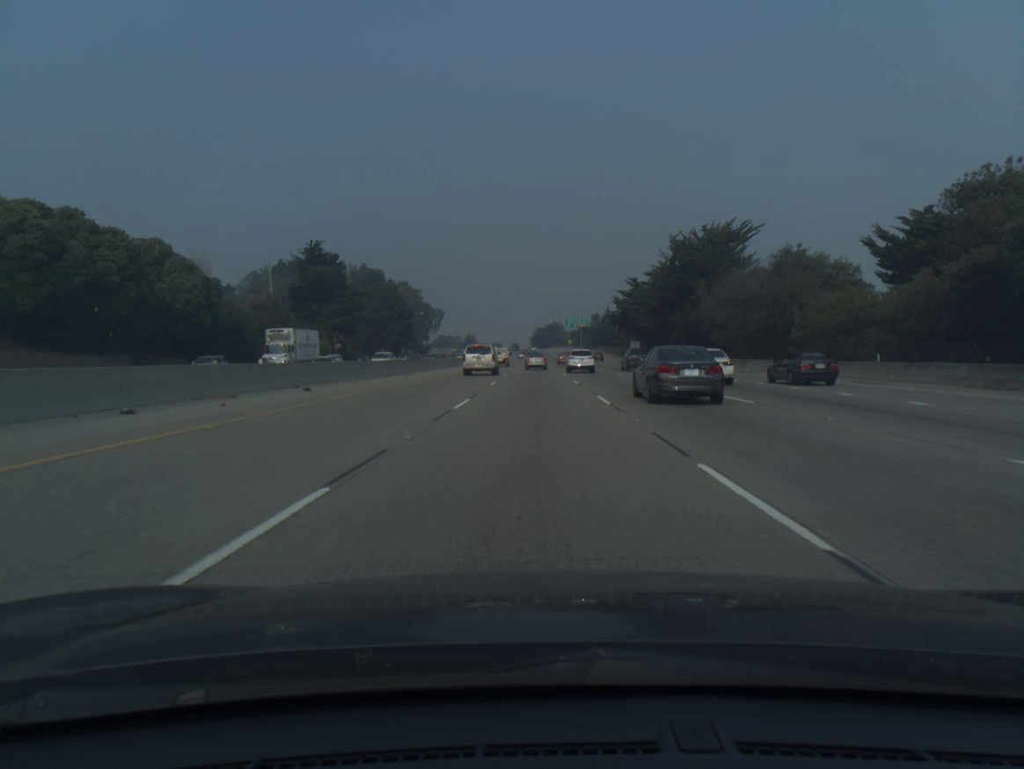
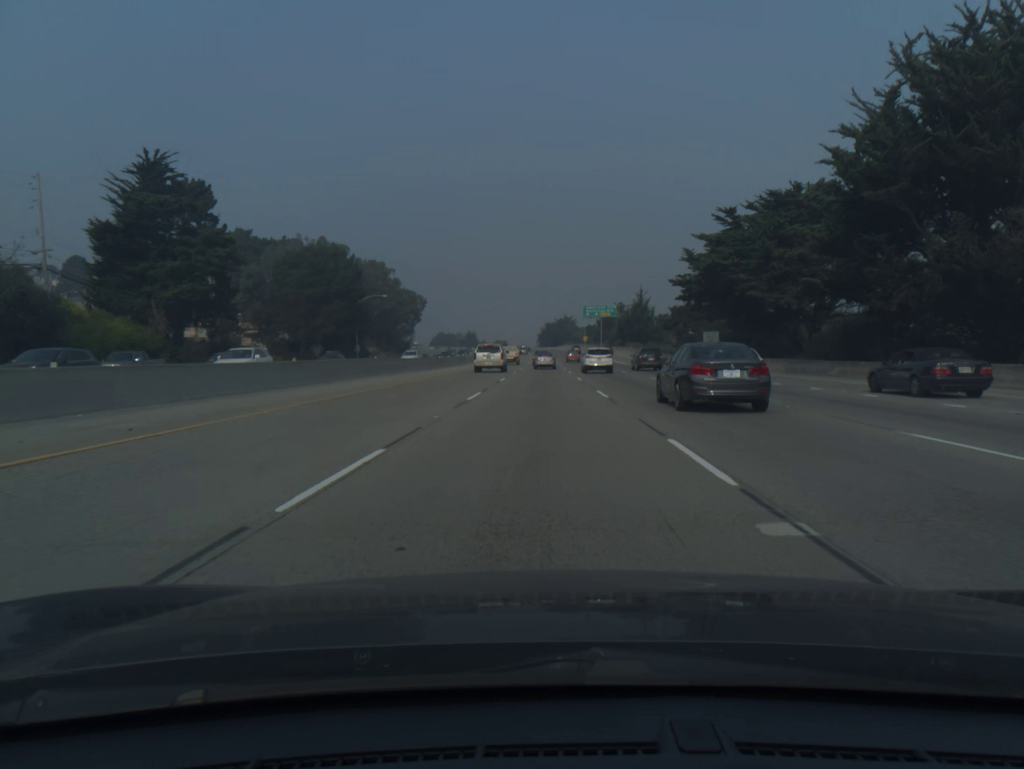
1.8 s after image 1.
(-0.3, +55.9) m; -1°
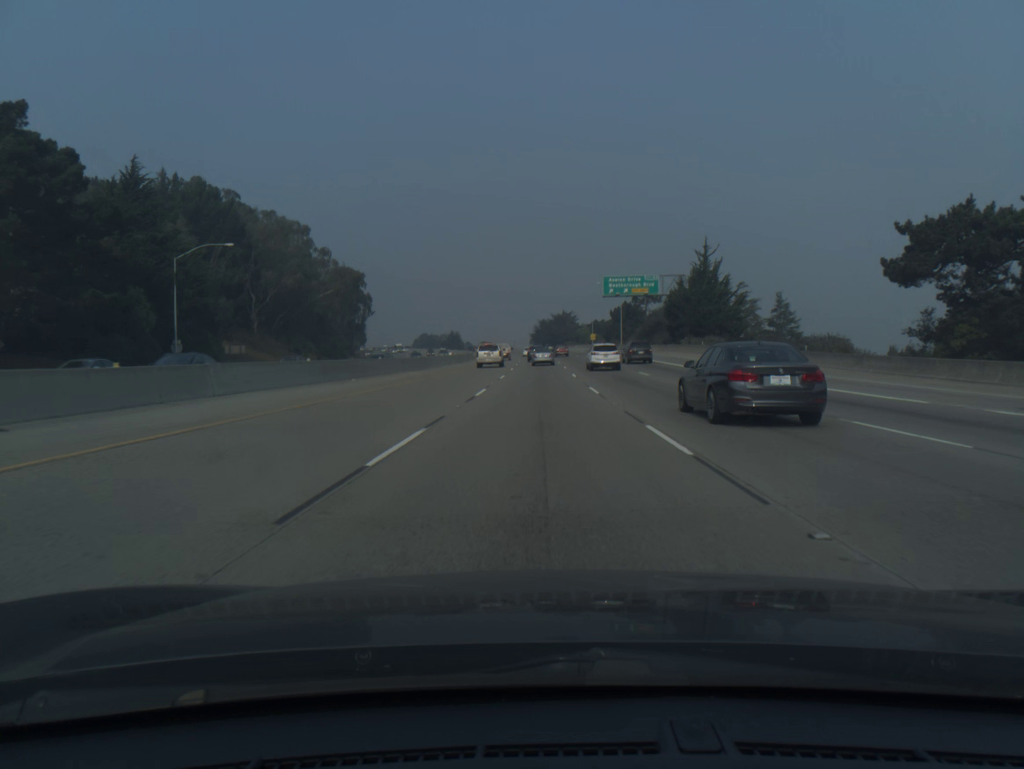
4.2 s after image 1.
(+0.1, +70.7) m; 0°
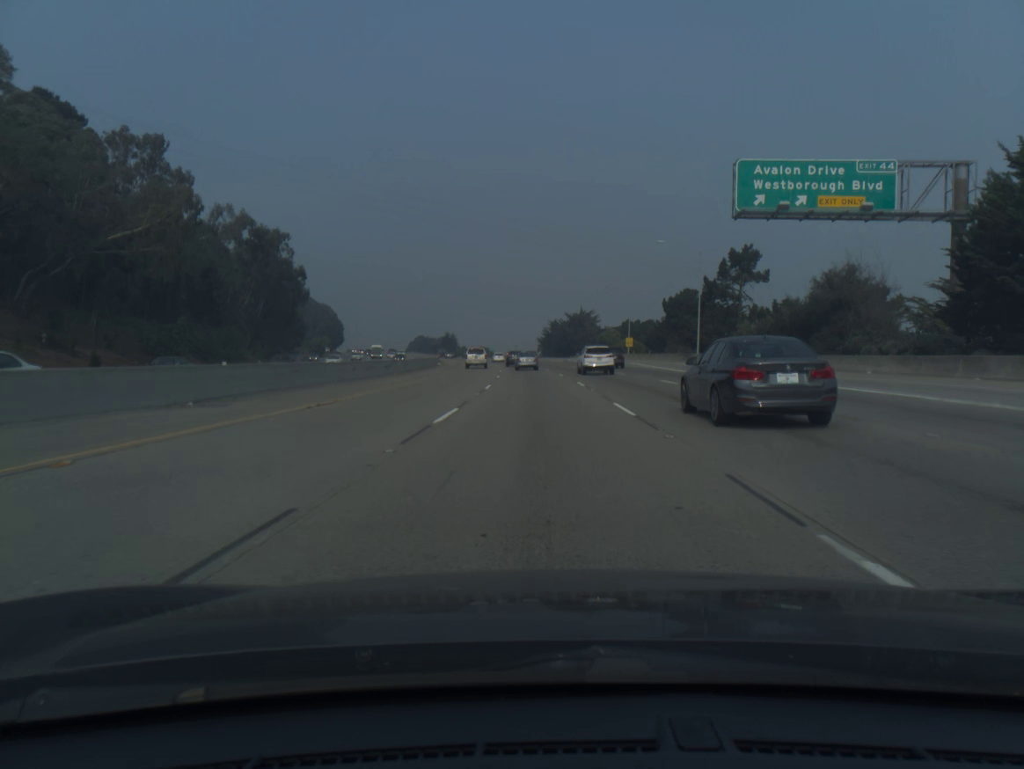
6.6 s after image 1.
(-0.2, +67.1) m; -1°
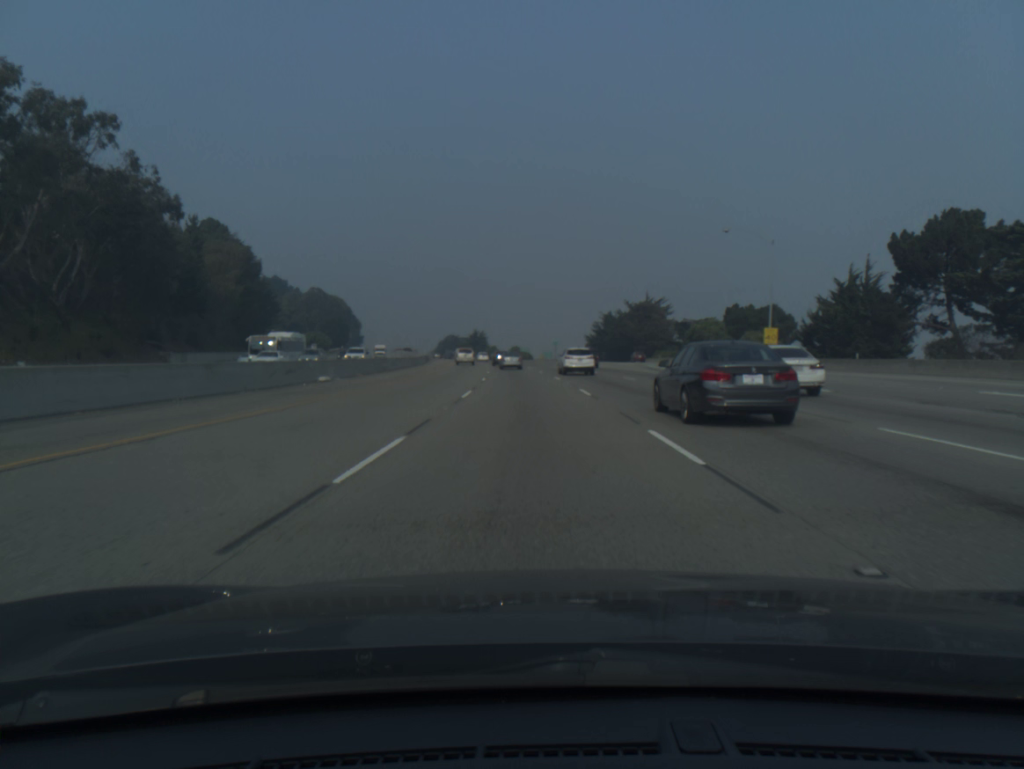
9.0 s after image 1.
(-1.4, +65.3) m; -3°
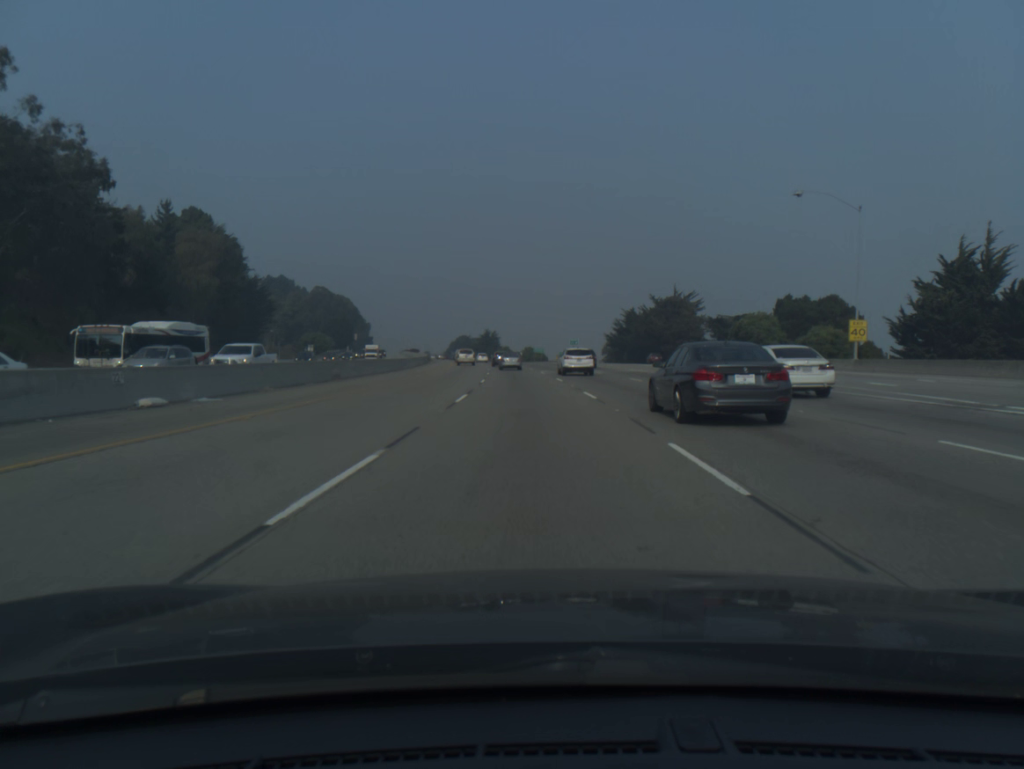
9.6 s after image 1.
(-0.1, +16.3) m; -1°
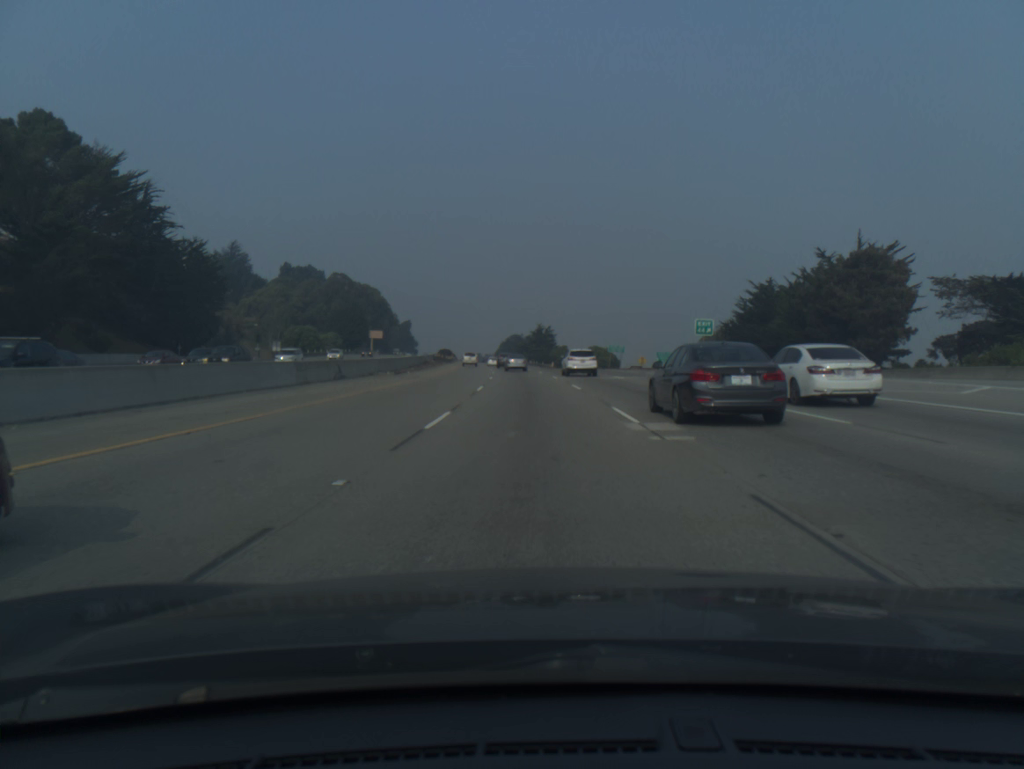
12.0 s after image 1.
(-2.4, +65.6) m; -4°
